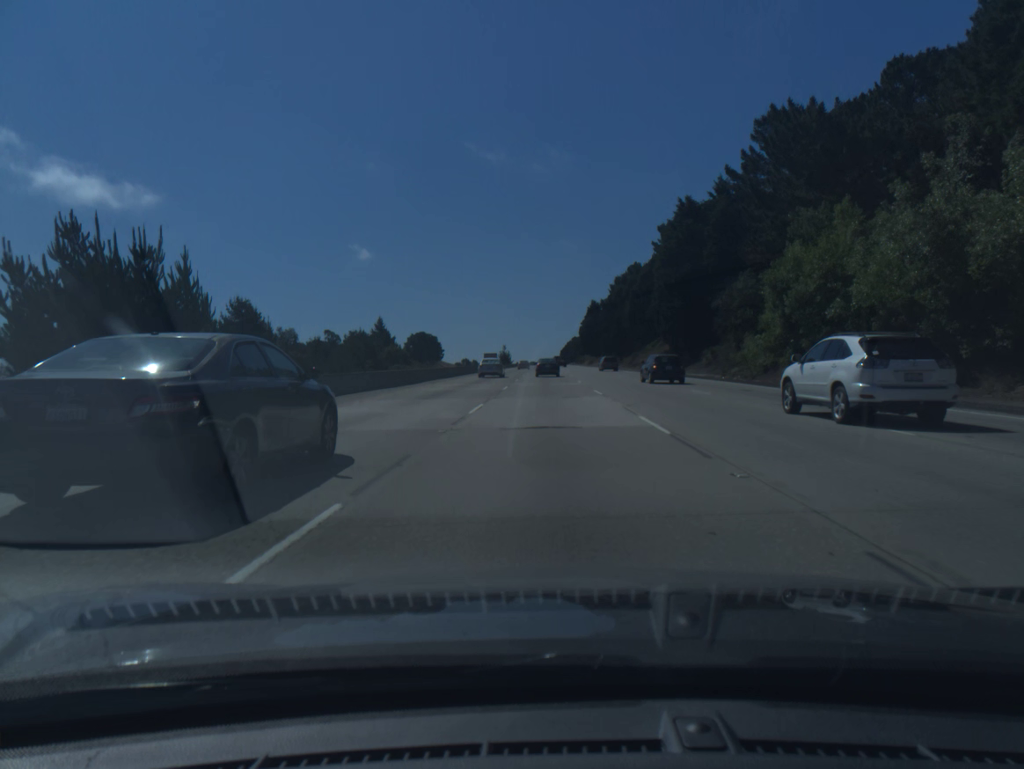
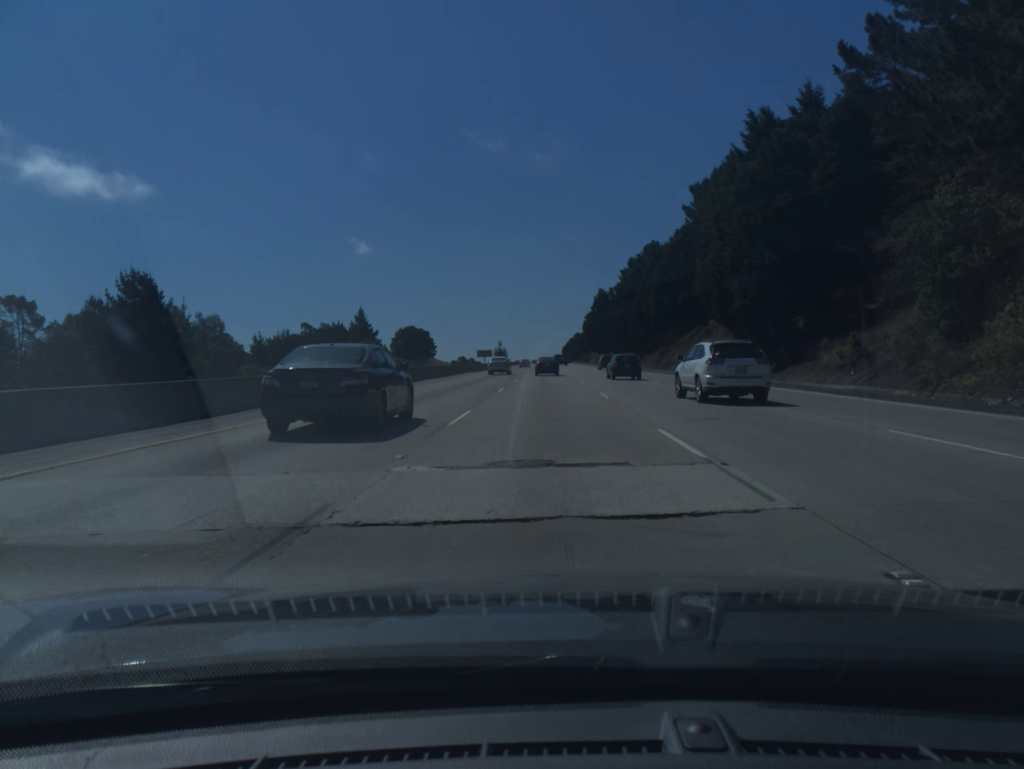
(0.0, +32.2) m; 0°
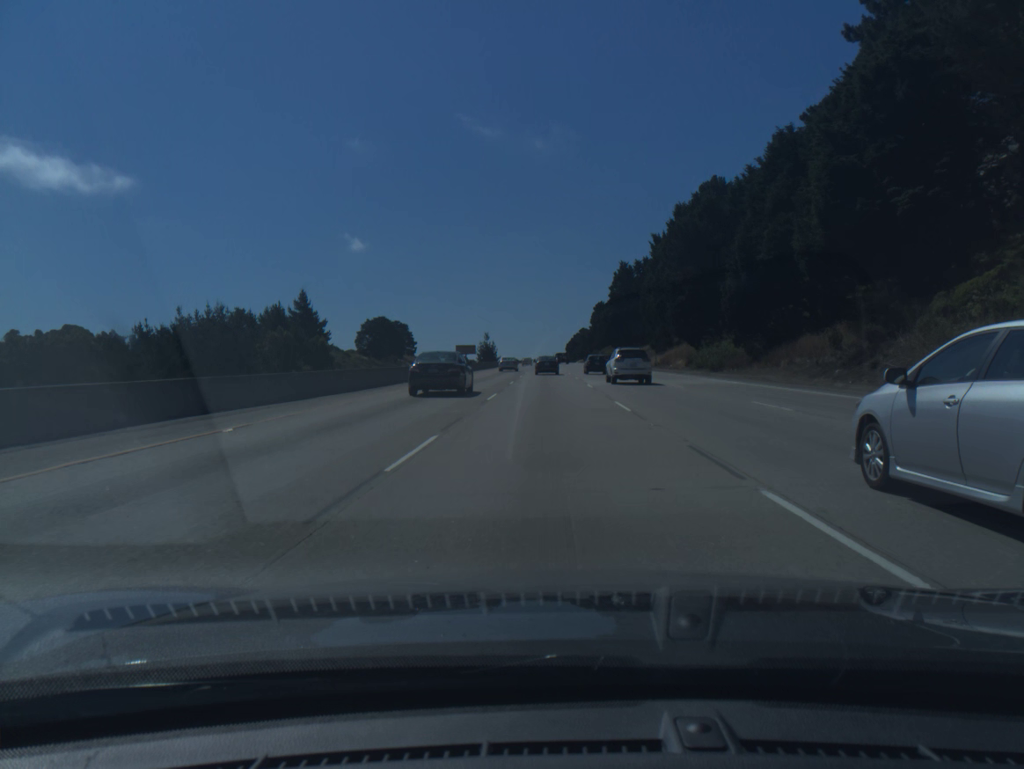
(-0.1, +64.6) m; 0°
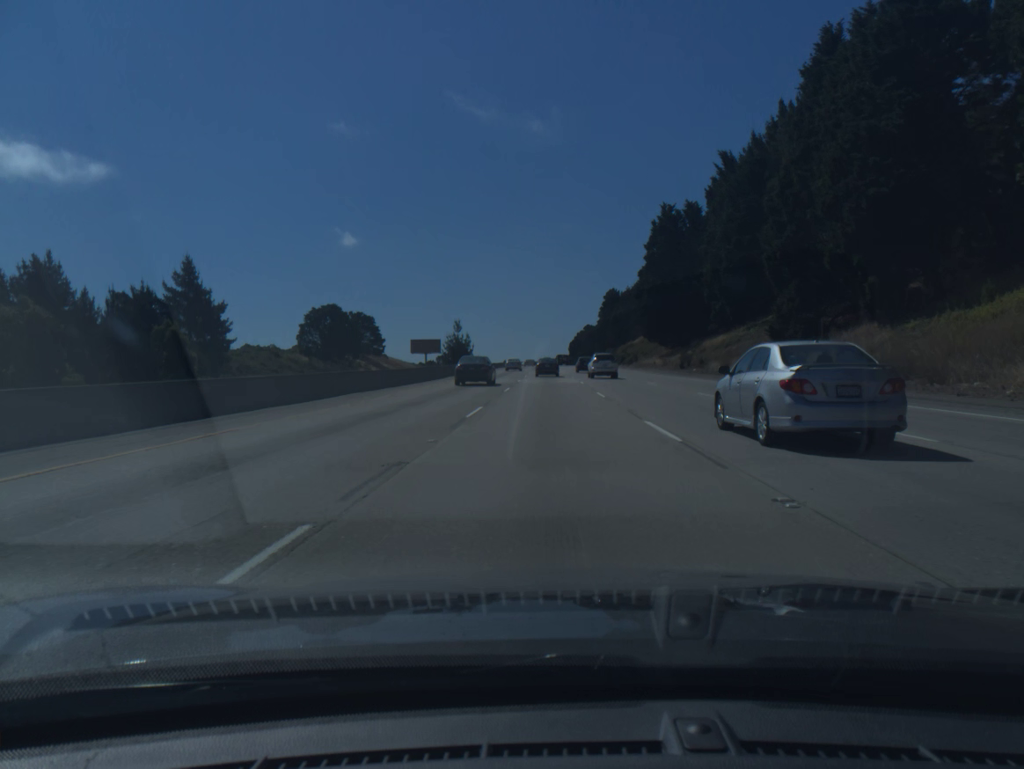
(0.0, +64.9) m; 0°
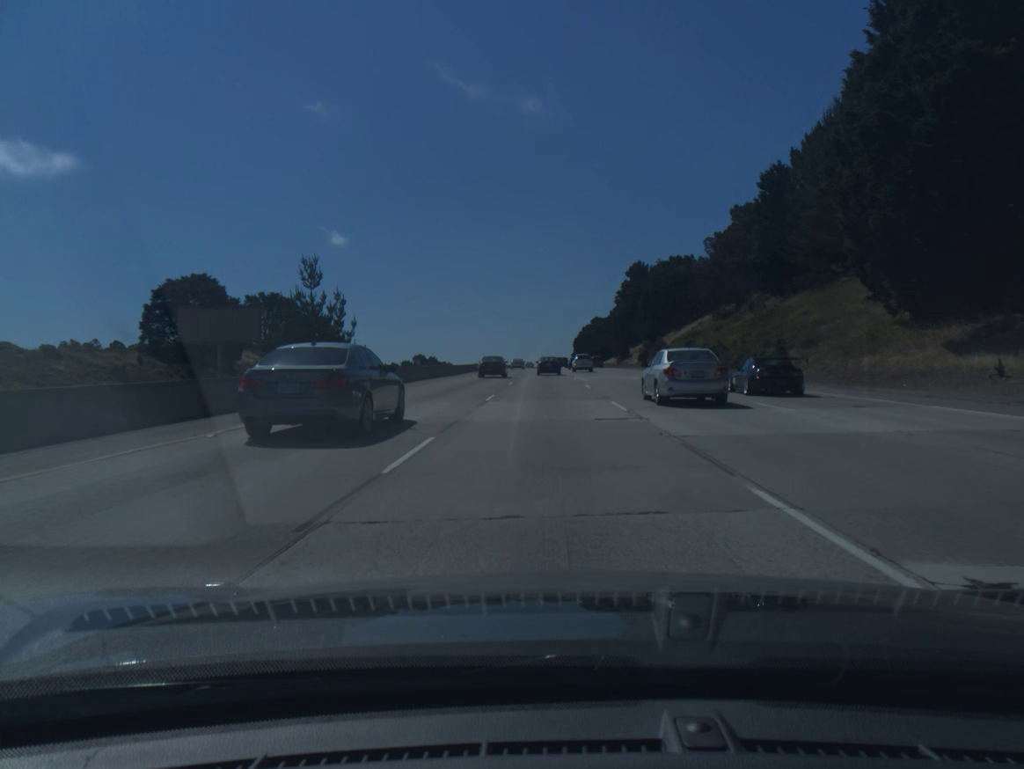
(0.0, +81.3) m; 0°
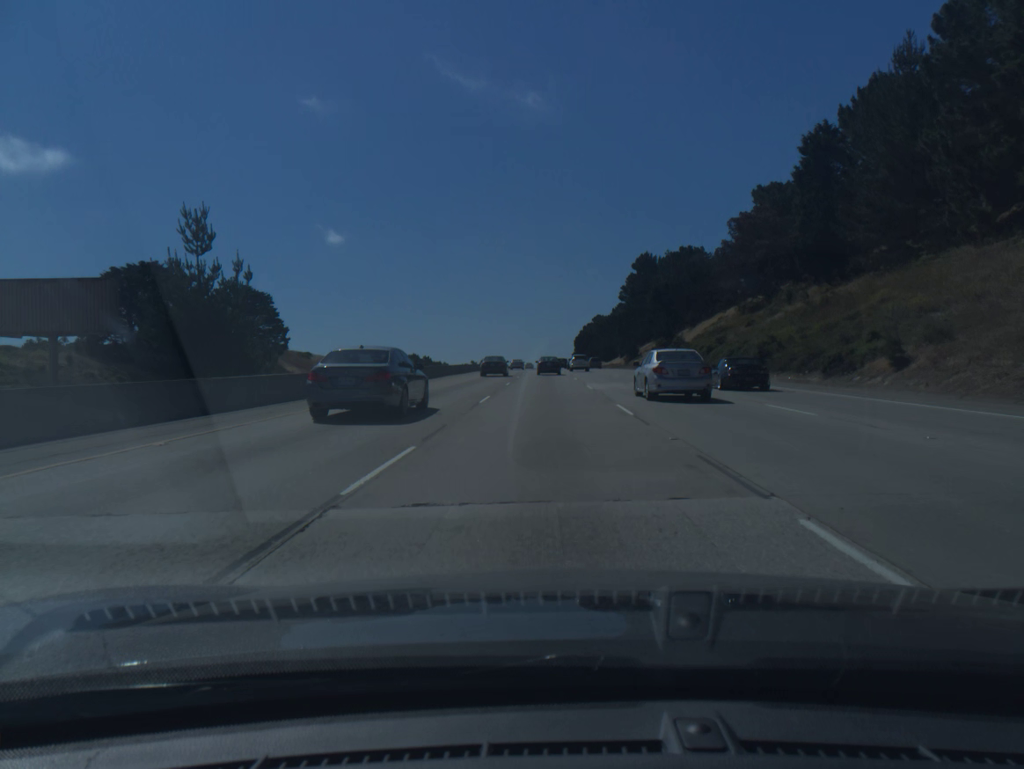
(0.0, +16.2) m; 0°
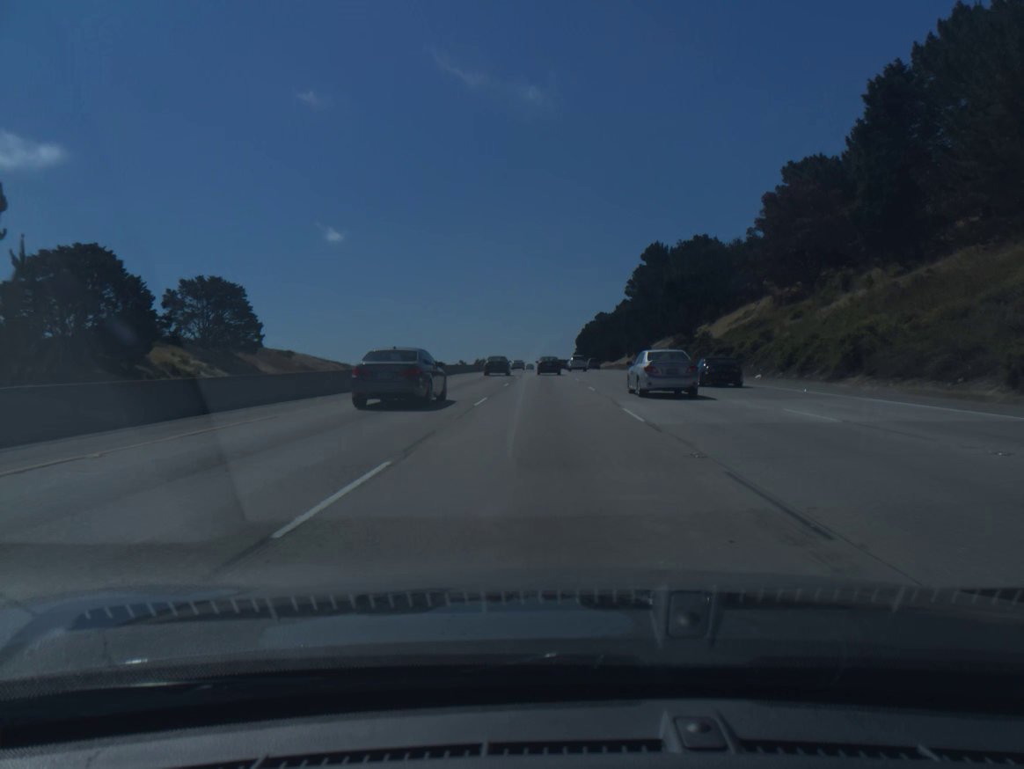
(0.0, +16.2) m; 0°
